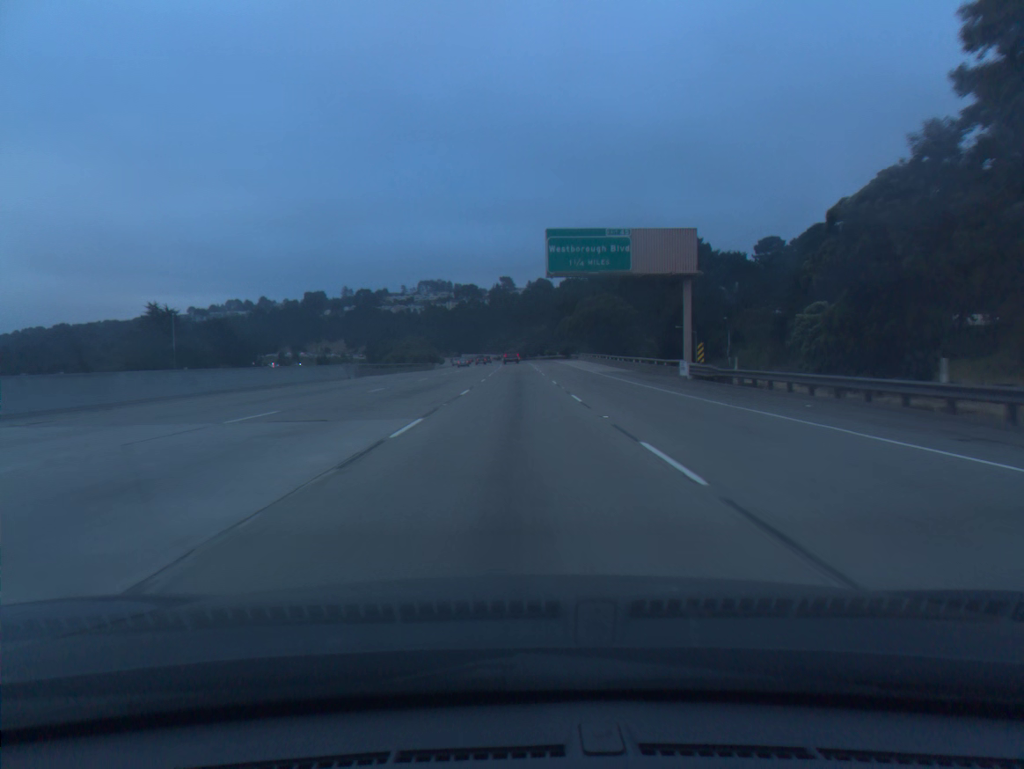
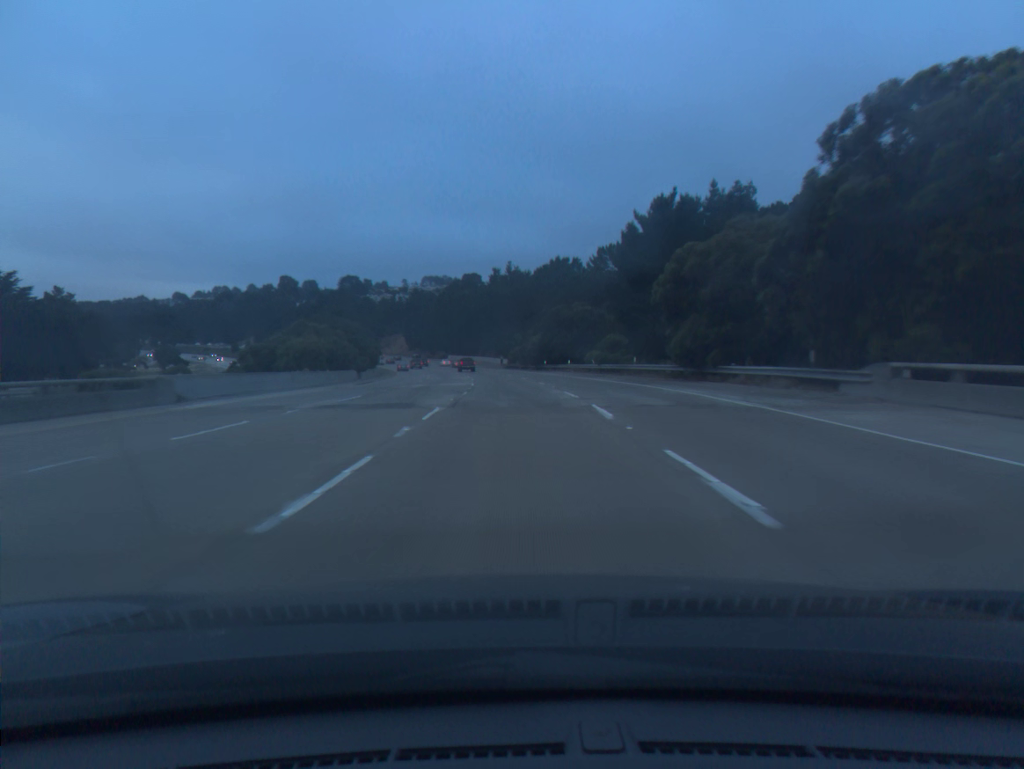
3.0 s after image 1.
(-0.2, +87.8) m; -1°
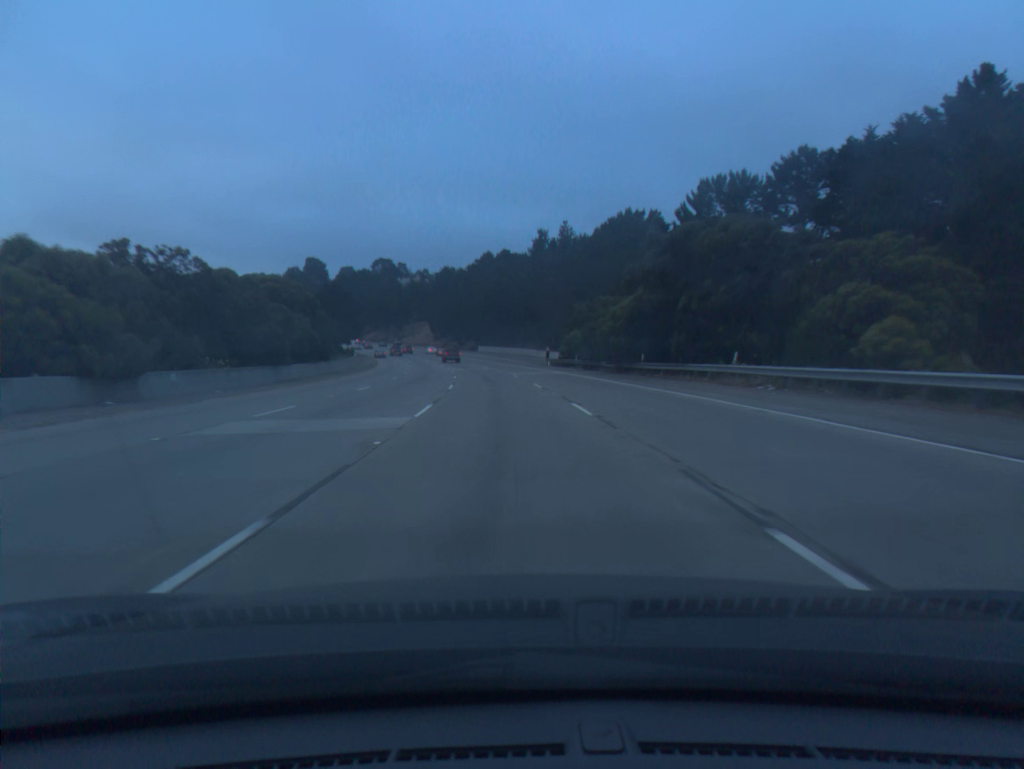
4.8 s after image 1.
(-1.2, +52.3) m; -3°
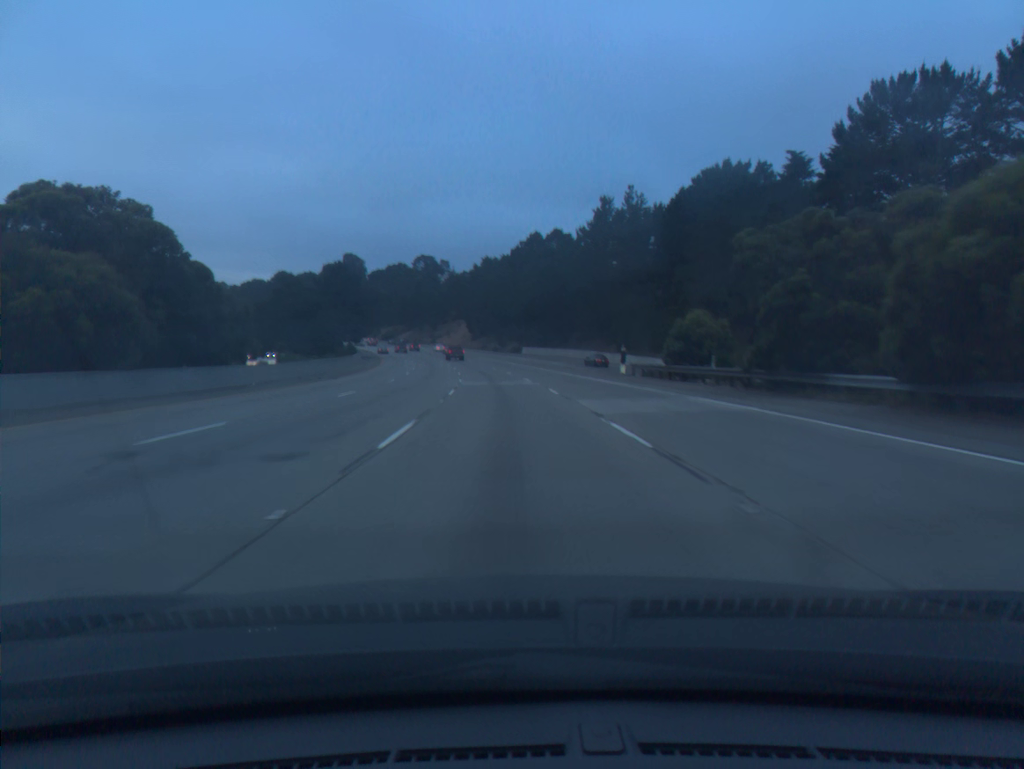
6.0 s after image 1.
(-1.1, +34.9) m; -3°
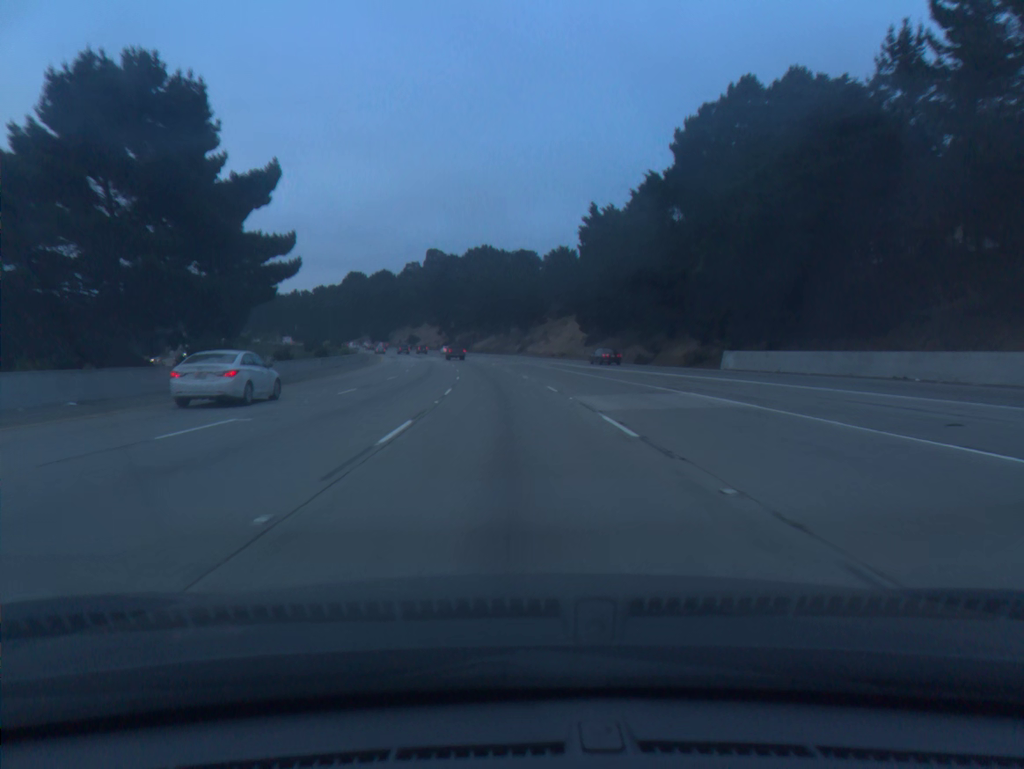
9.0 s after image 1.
(-5.8, +87.5) m; -8°
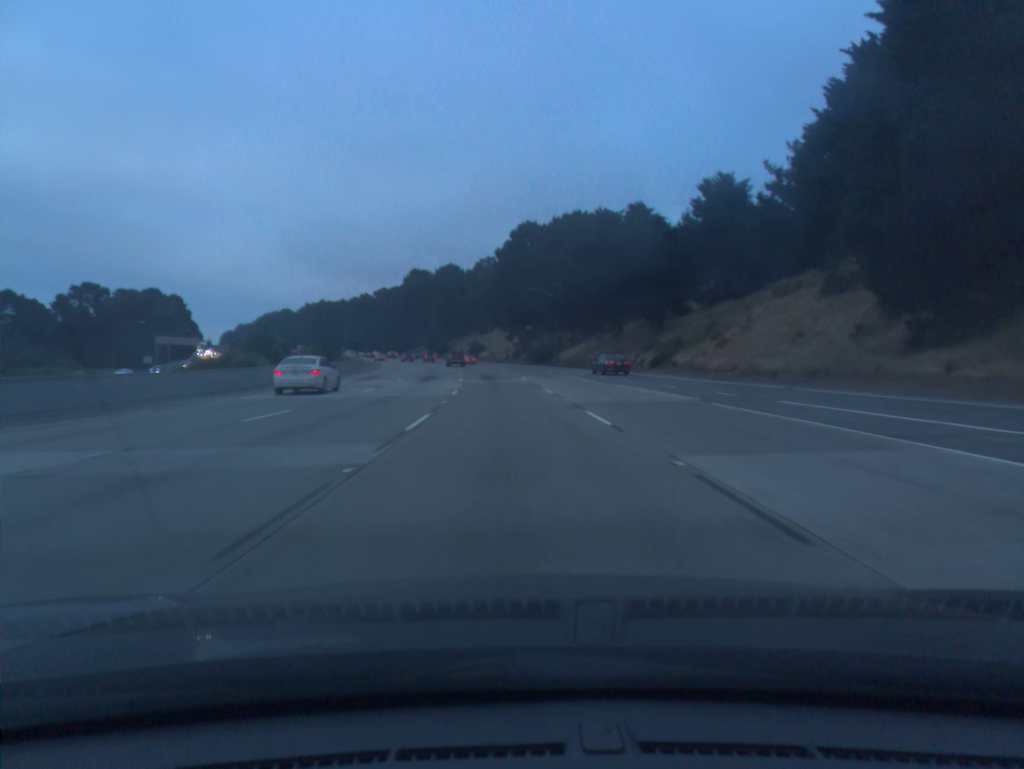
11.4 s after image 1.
(-3.7, +69.6) m; -6°
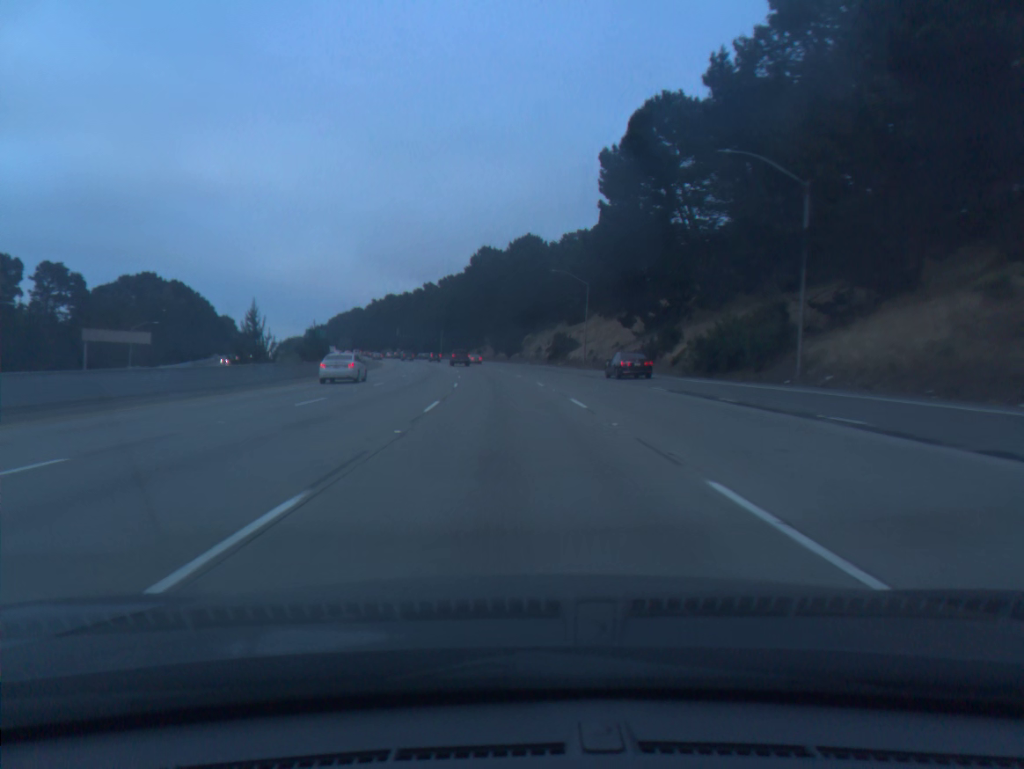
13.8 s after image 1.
(-3.6, +69.1) m; -6°
